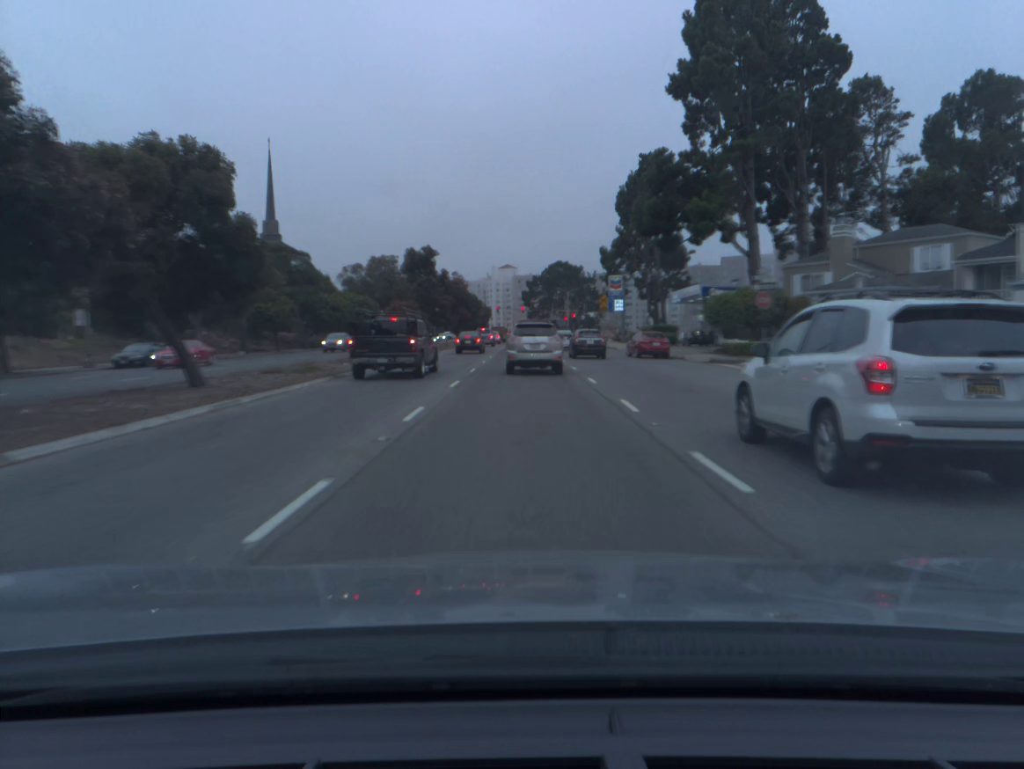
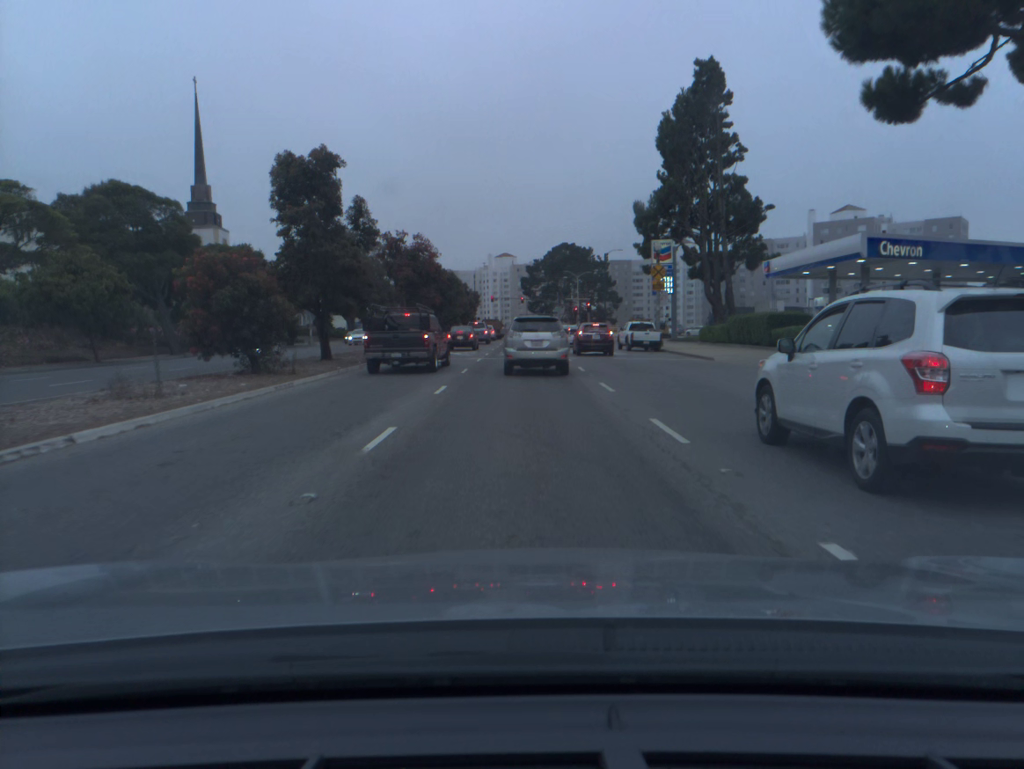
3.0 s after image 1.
(+0.1, +33.2) m; 0°
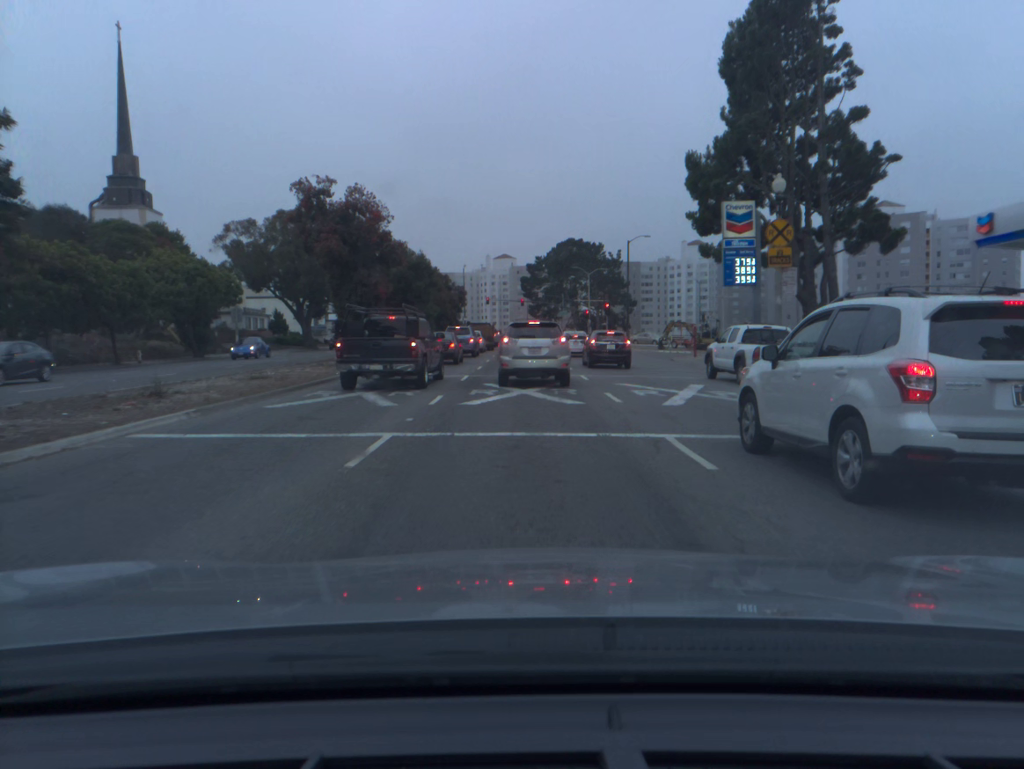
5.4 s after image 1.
(0.0, +23.0) m; 0°
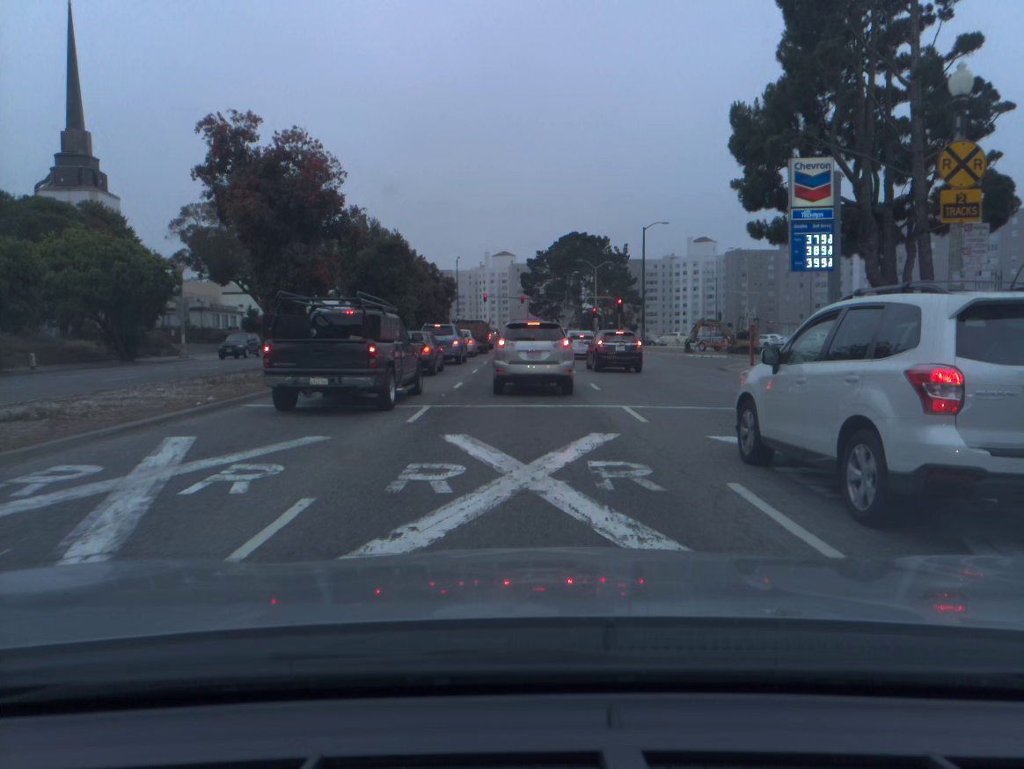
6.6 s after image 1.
(0.0, +10.7) m; 0°
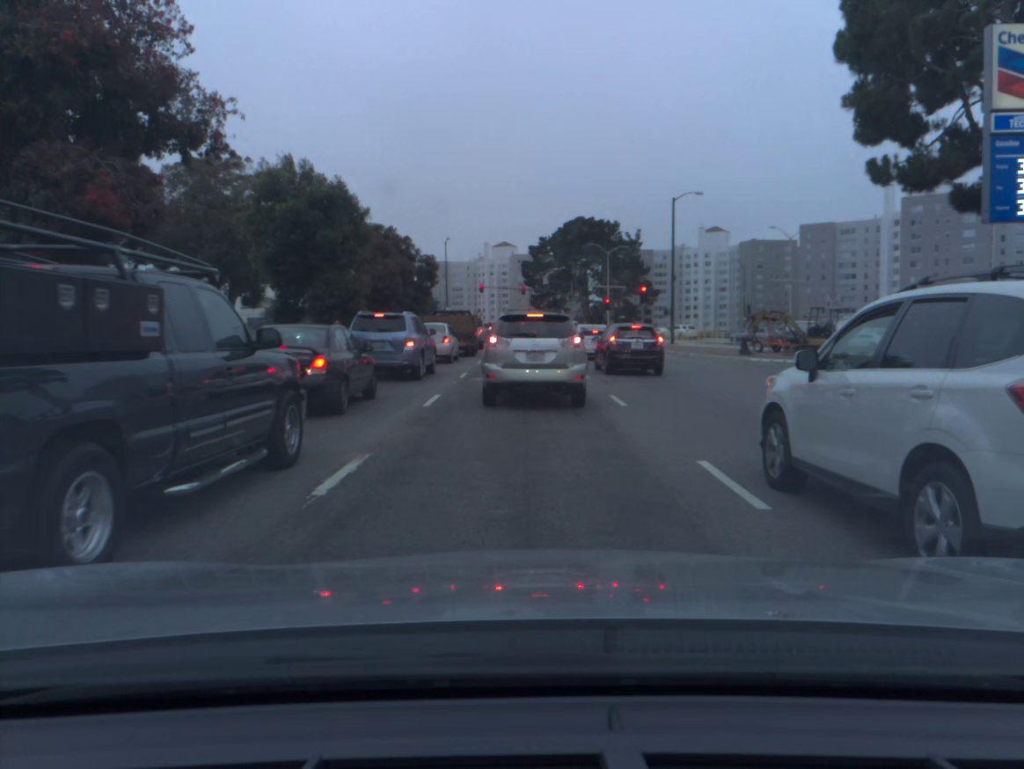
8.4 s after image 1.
(0.0, +13.3) m; 0°
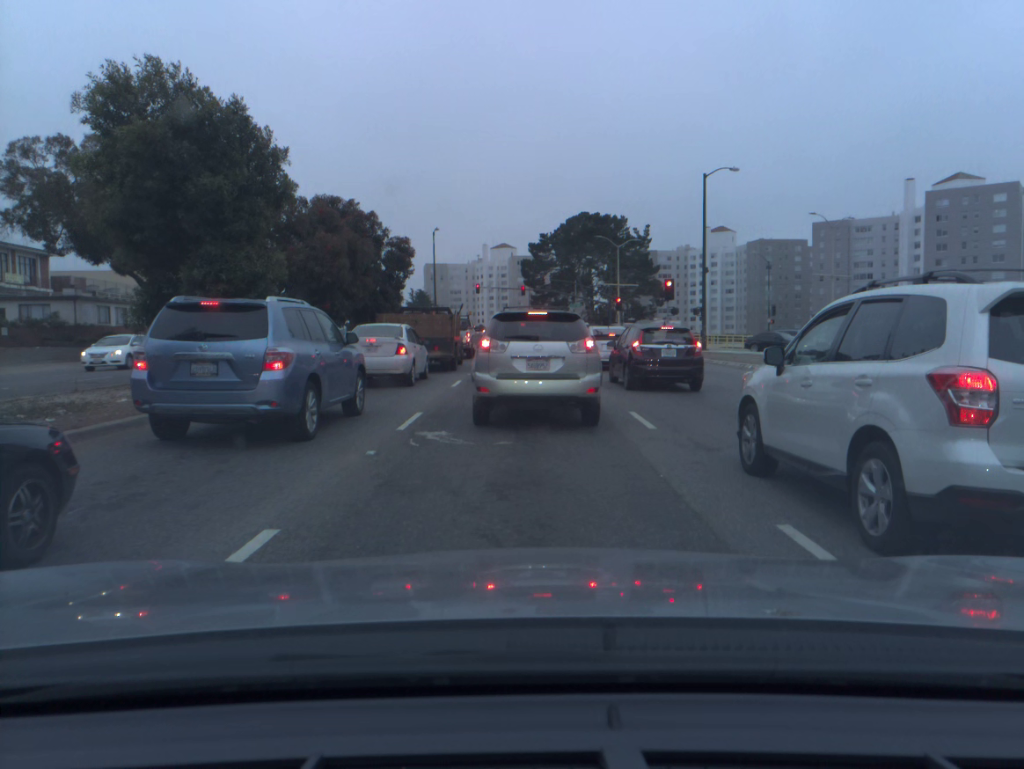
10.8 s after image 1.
(0.0, +10.9) m; 0°
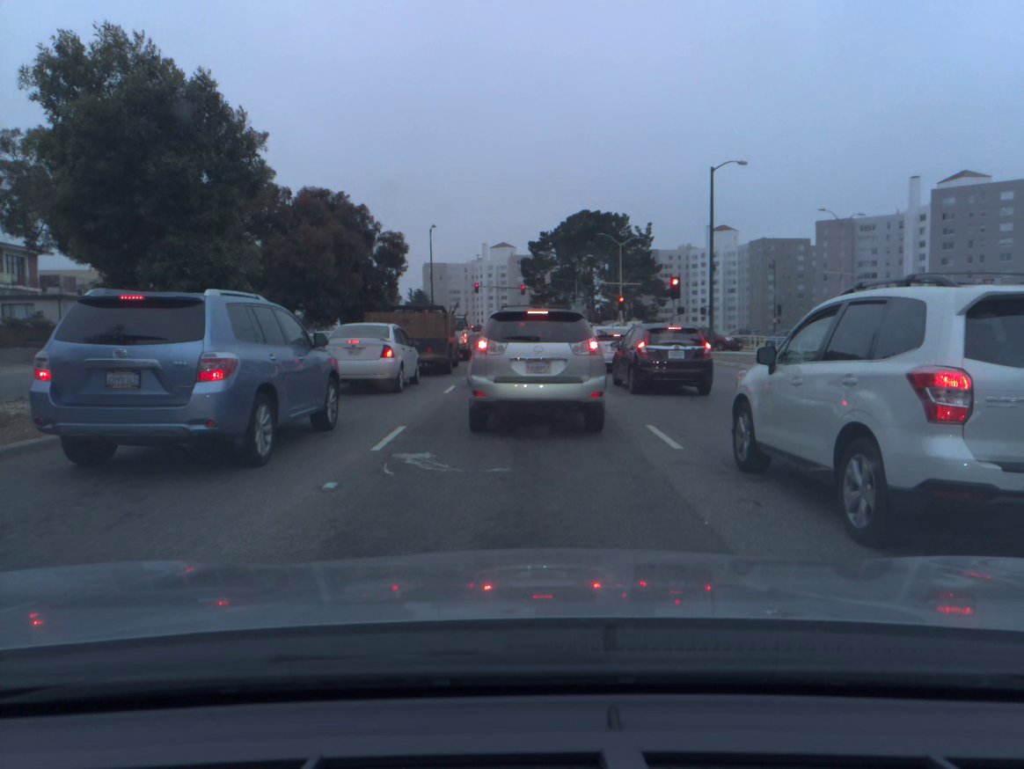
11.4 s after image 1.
(0.0, +1.8) m; 0°
